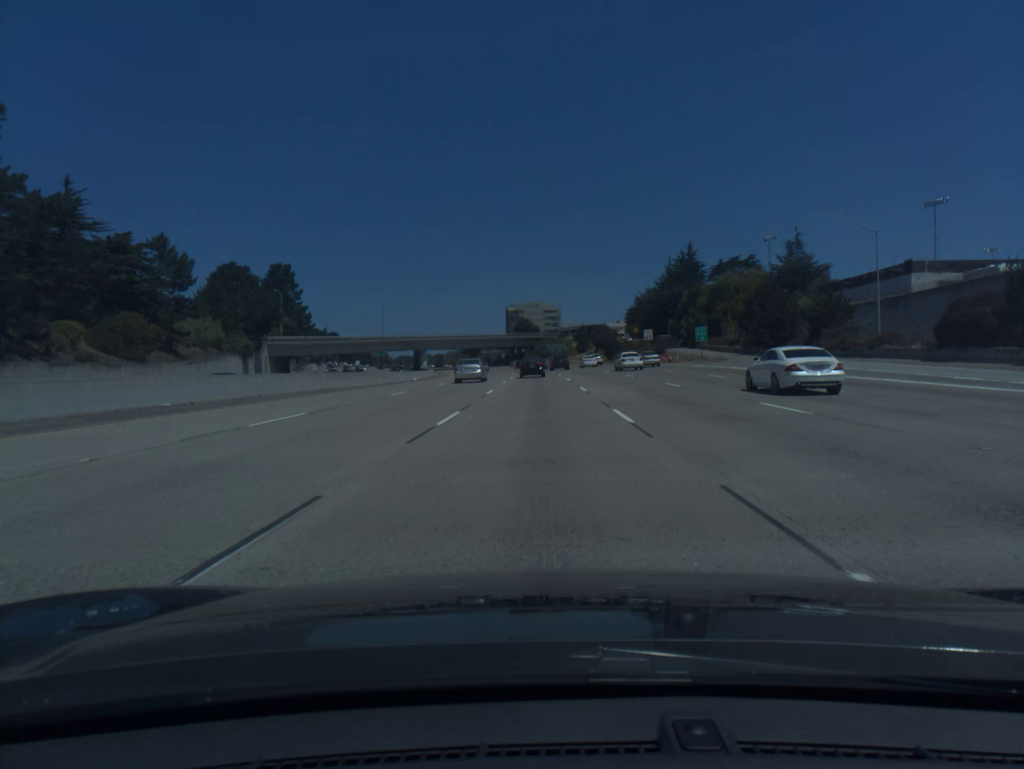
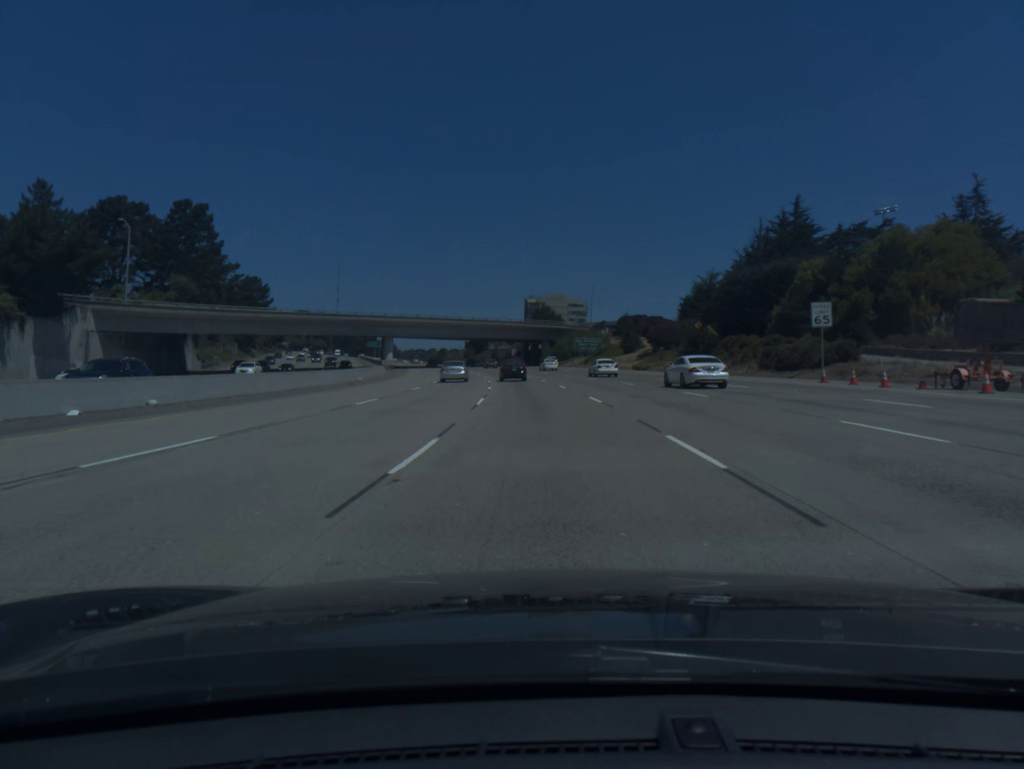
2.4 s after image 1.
(-0.7, +63.1) m; -2°
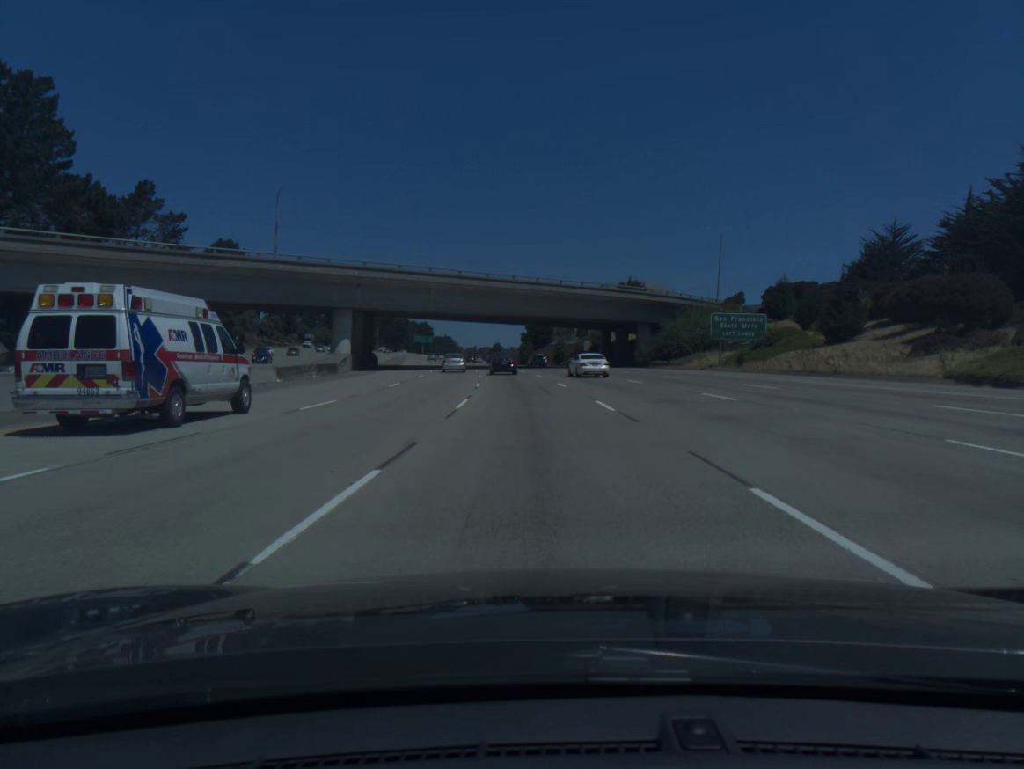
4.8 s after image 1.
(-2.3, +61.8) m; -5°
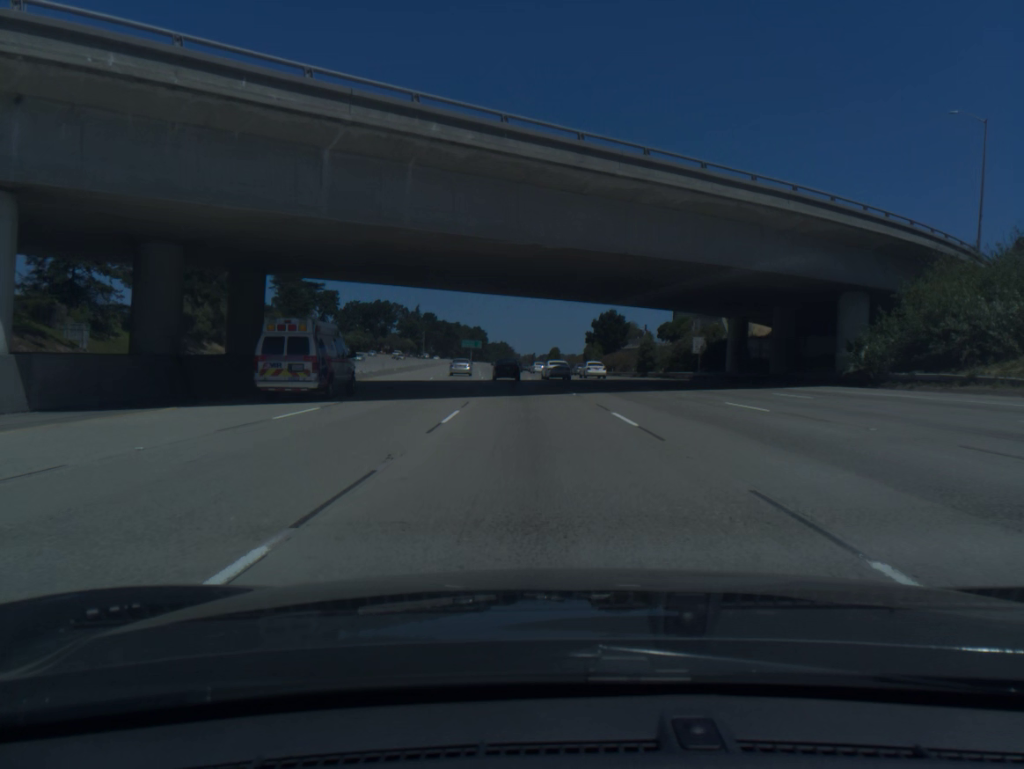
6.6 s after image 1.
(-1.8, +46.0) m; -4°
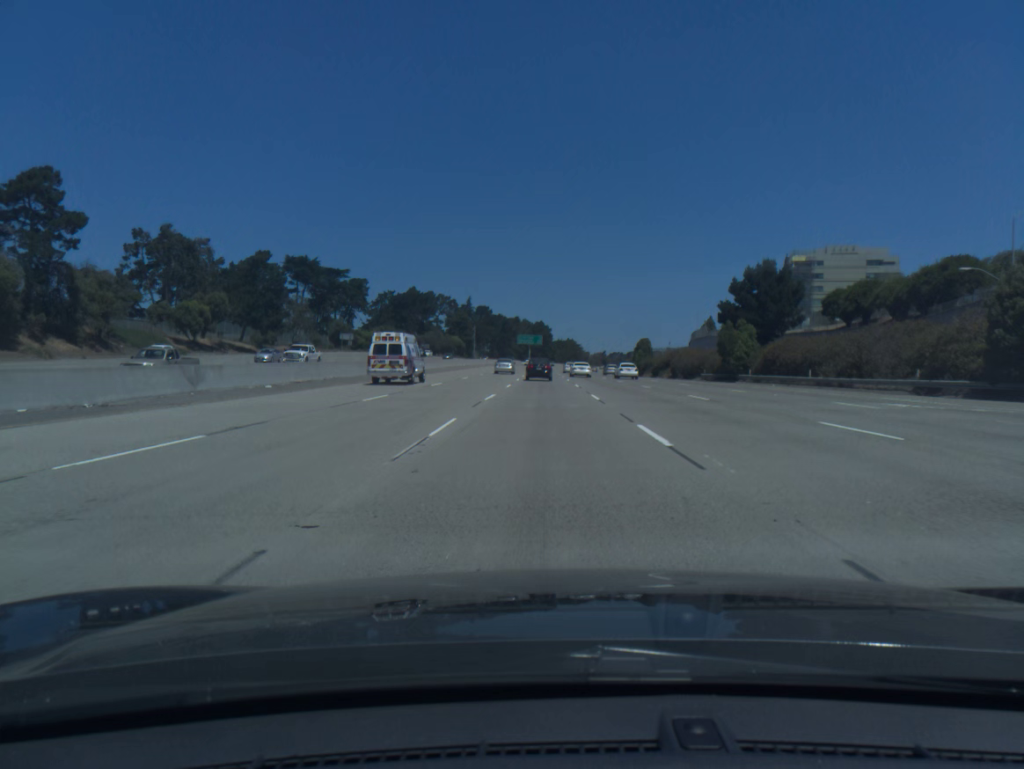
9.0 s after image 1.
(-2.7, +60.5) m; -5°
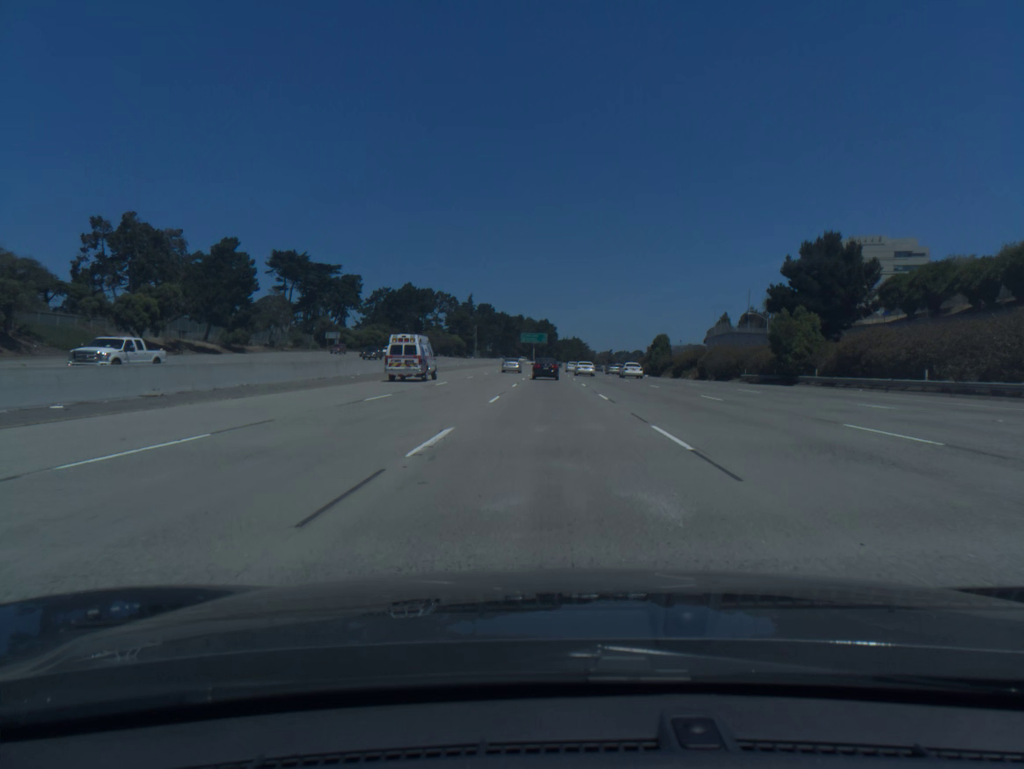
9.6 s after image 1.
(-0.1, +15.1) m; 0°
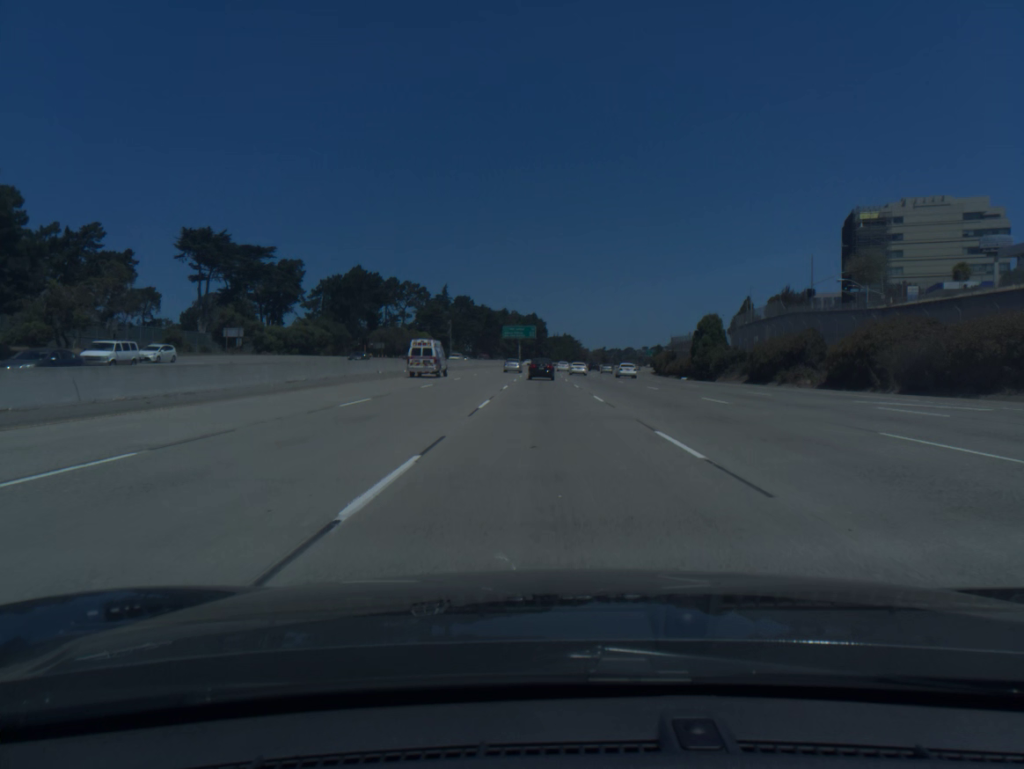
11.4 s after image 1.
(+0.3, +45.0) m; +1°
